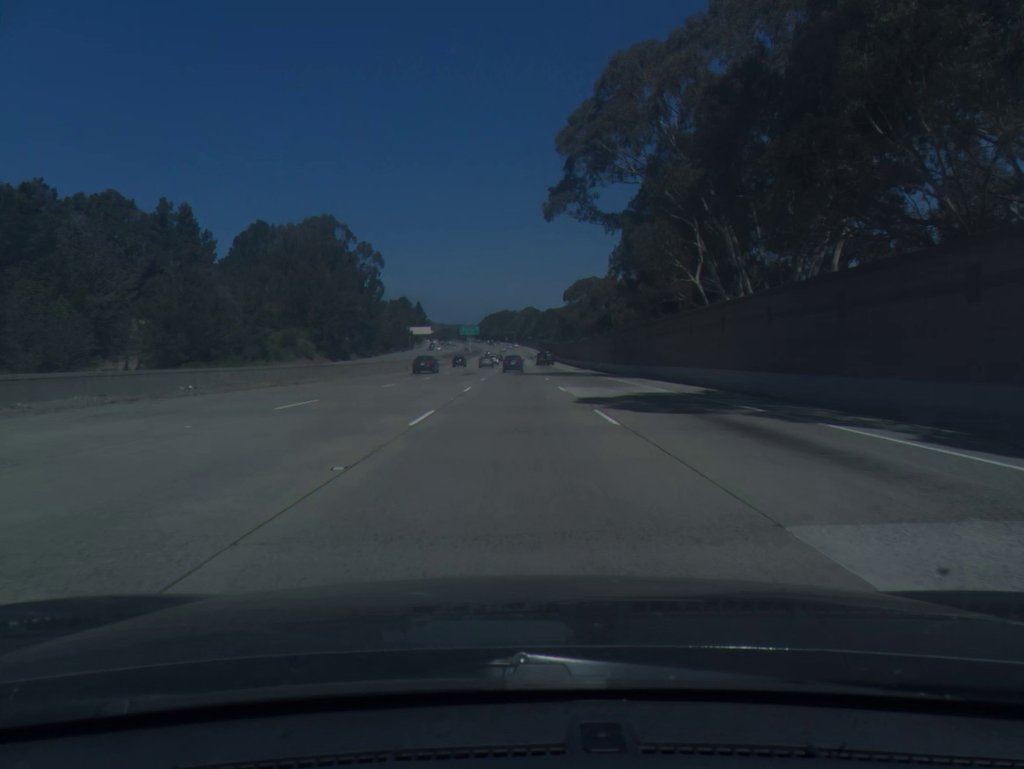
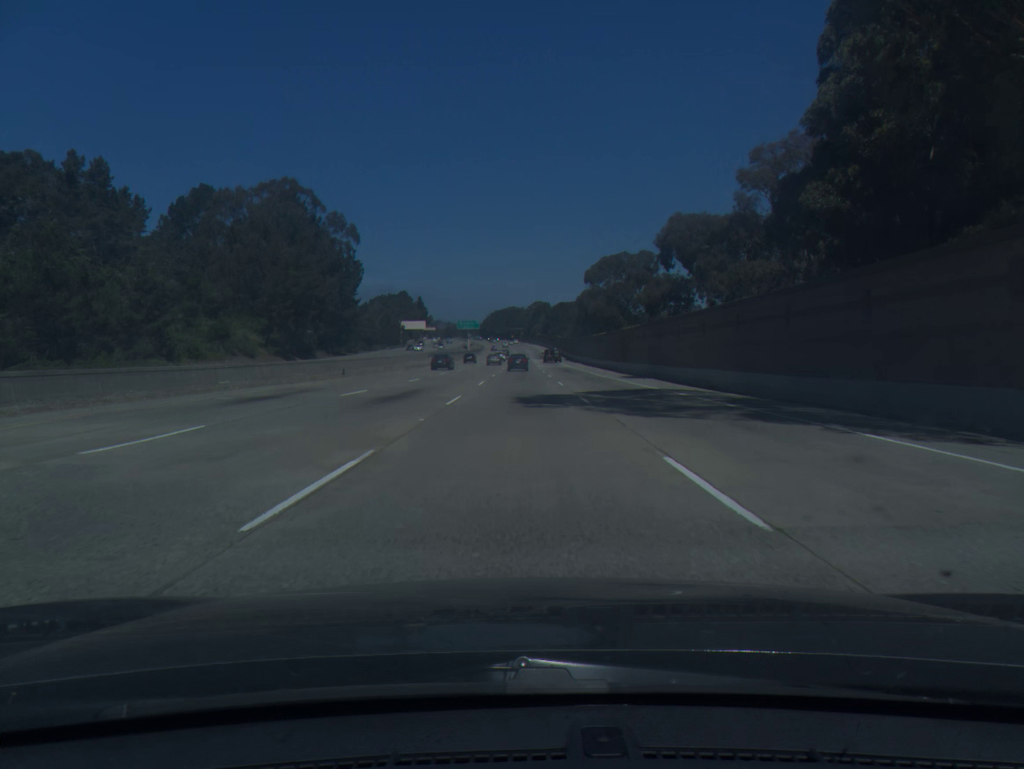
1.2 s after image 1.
(-0.1, +37.7) m; 0°
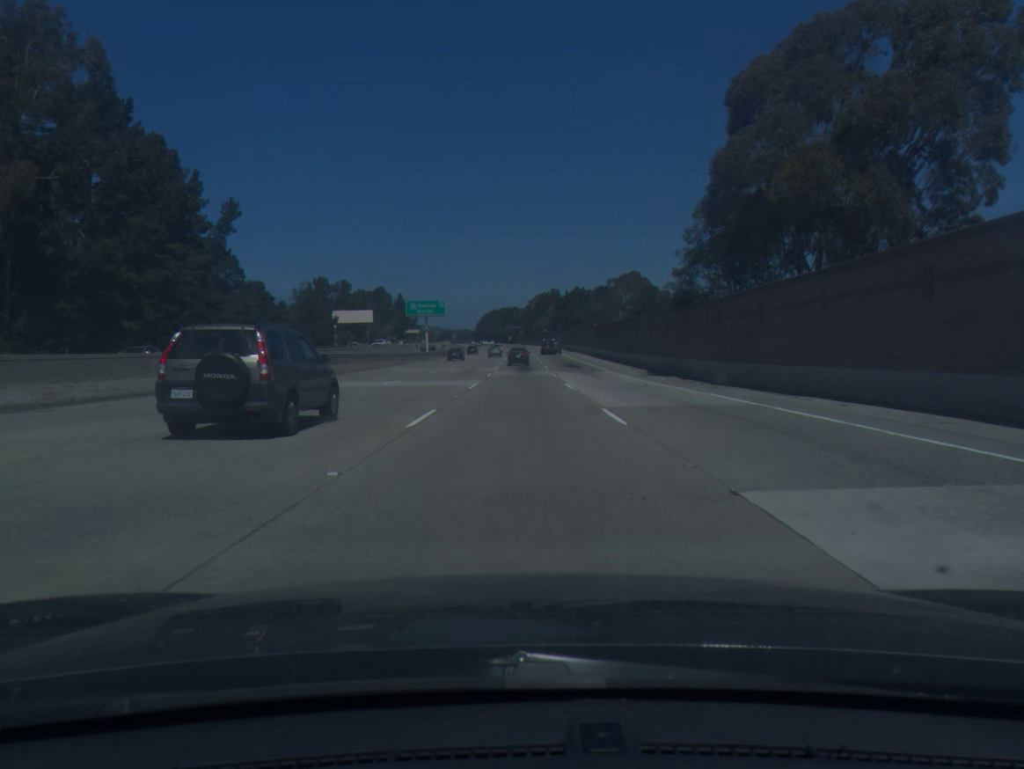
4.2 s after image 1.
(+0.5, +94.3) m; 0°
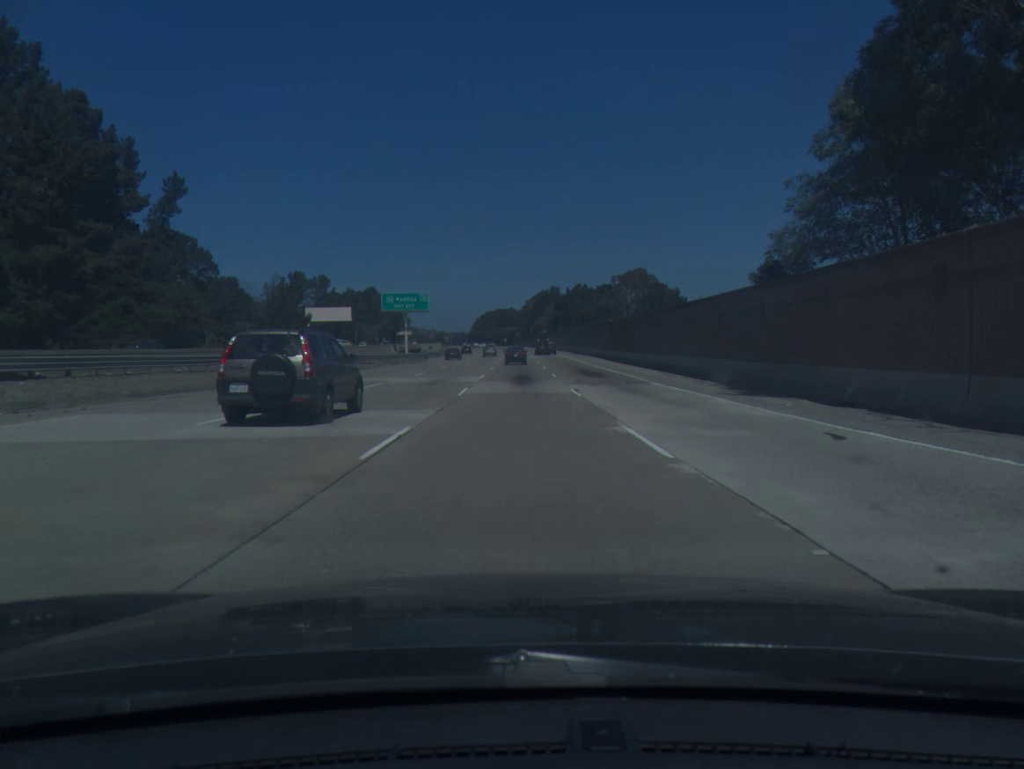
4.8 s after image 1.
(0.0, +18.9) m; 0°
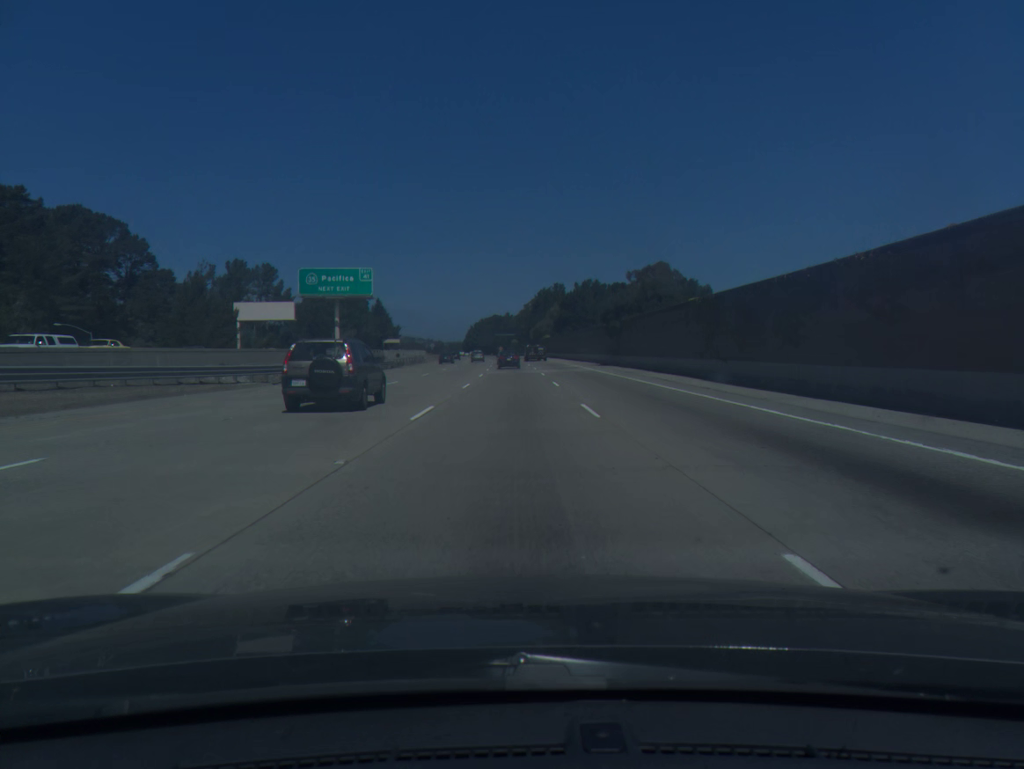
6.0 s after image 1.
(+0.1, +37.6) m; 0°
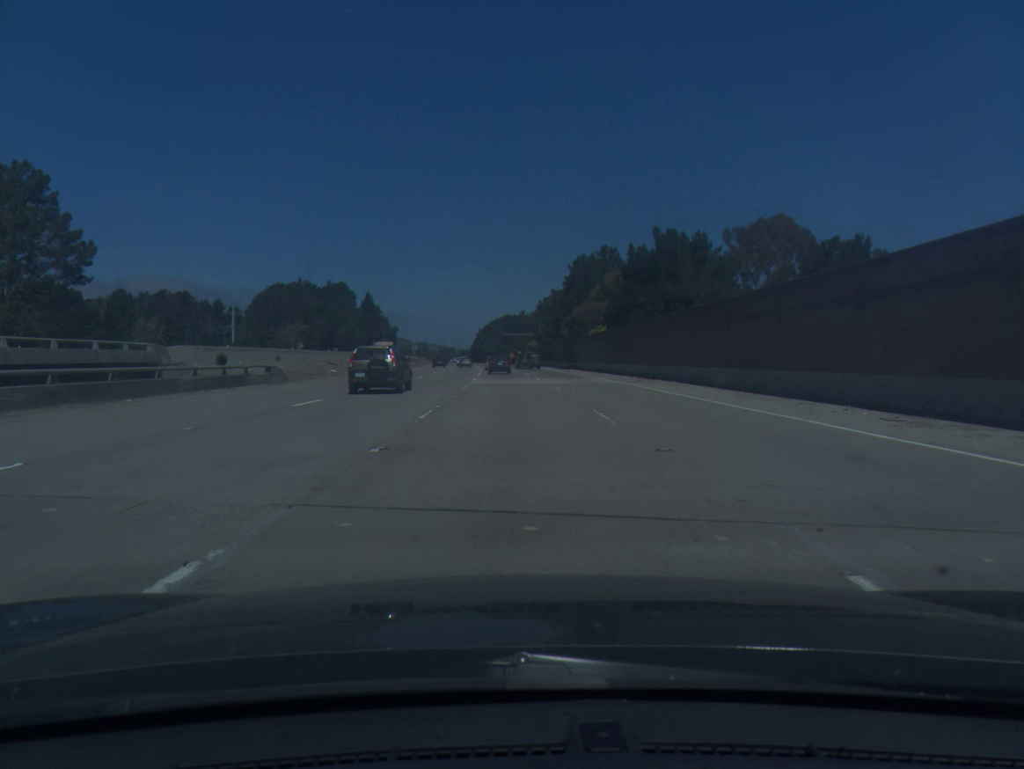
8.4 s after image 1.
(-0.7, +74.3) m; -1°
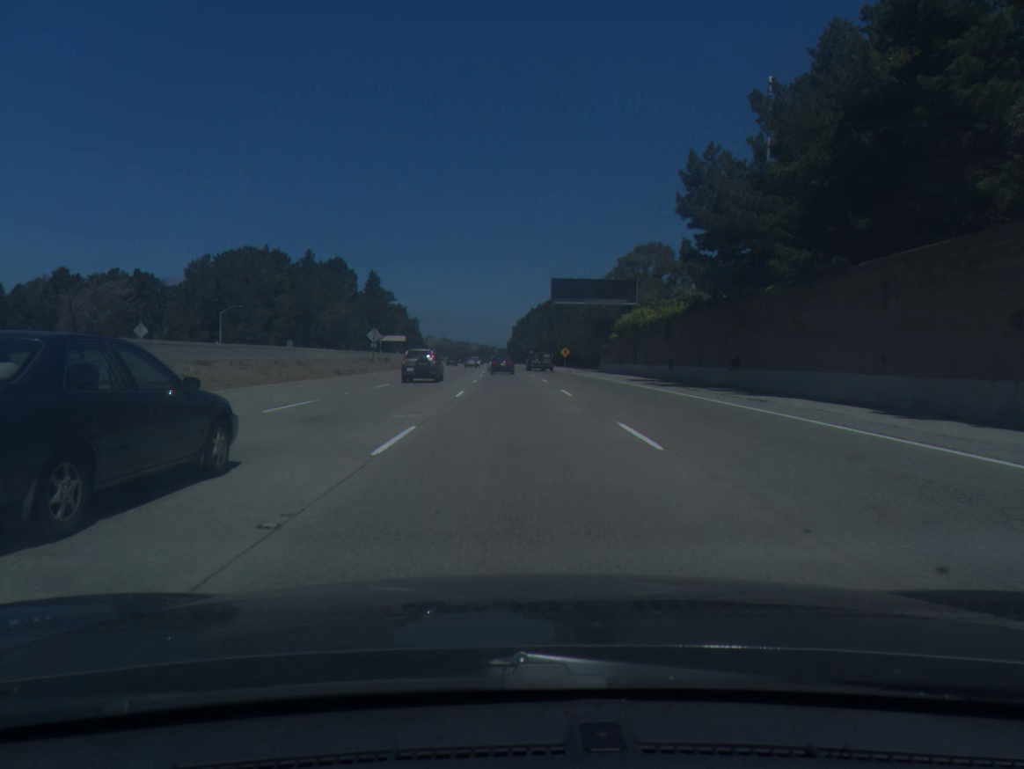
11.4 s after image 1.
(-2.7, +92.0) m; -3°
